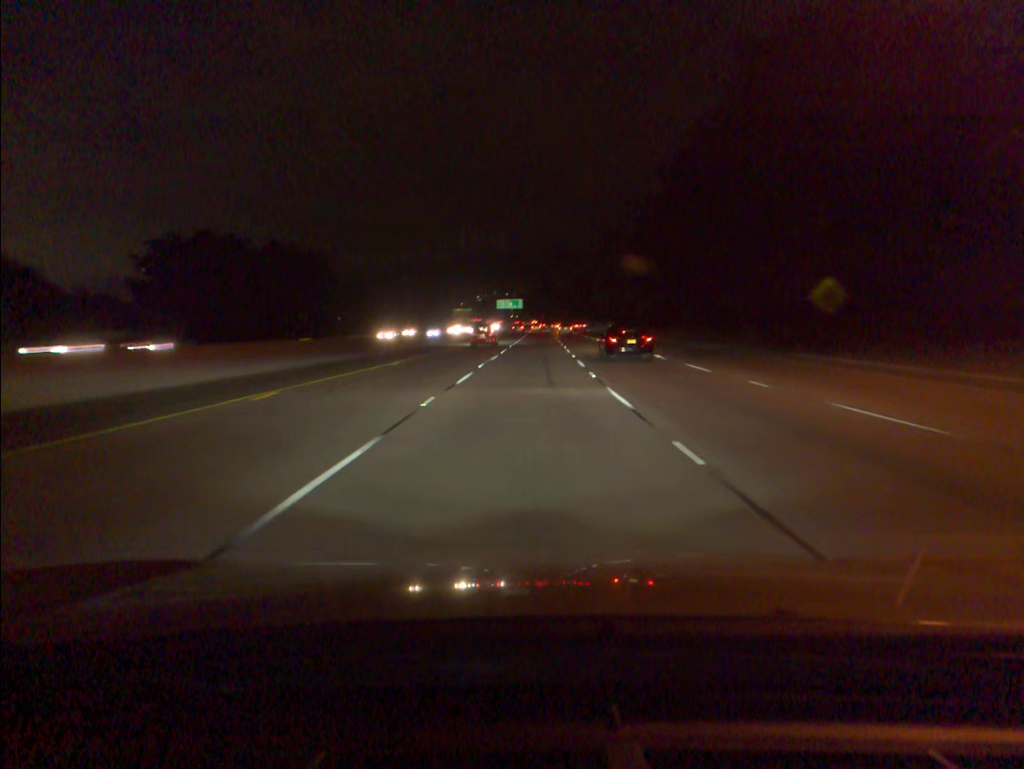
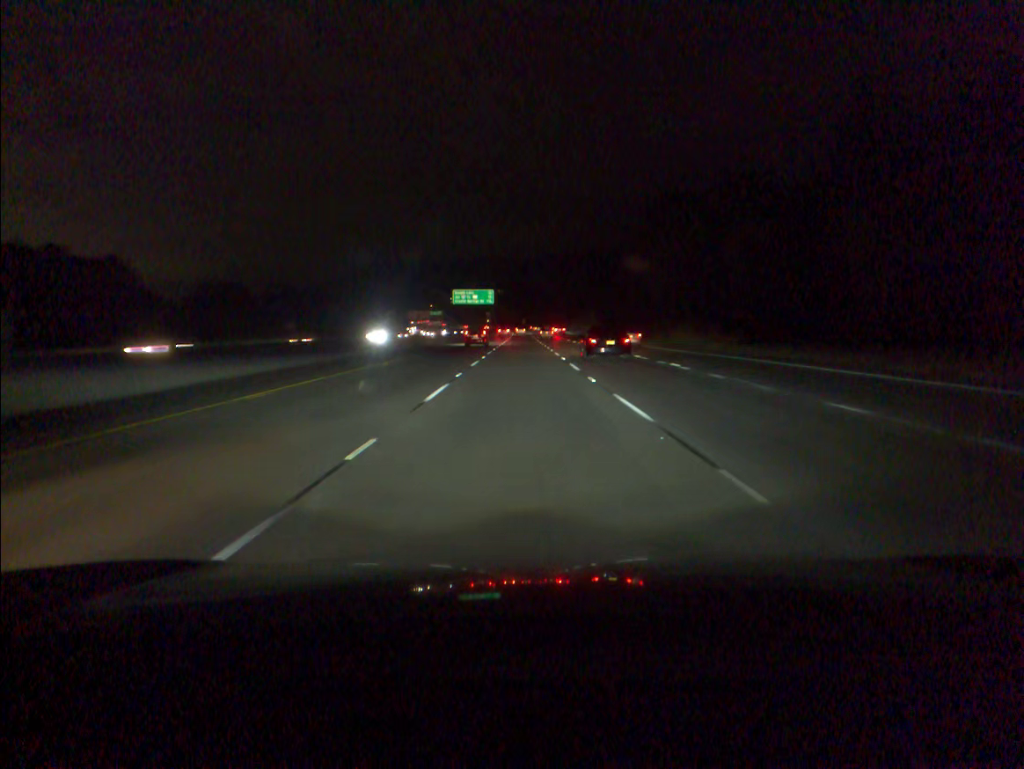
(+1.7, +87.6) m; +1°
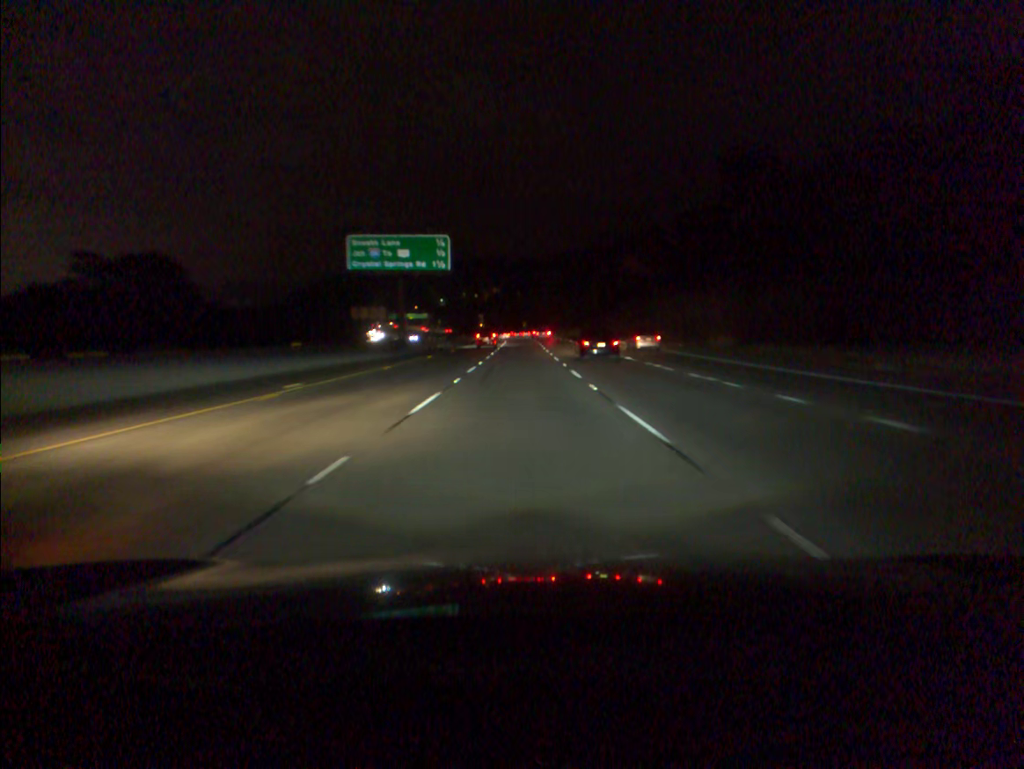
(0.0, +87.1) m; 0°
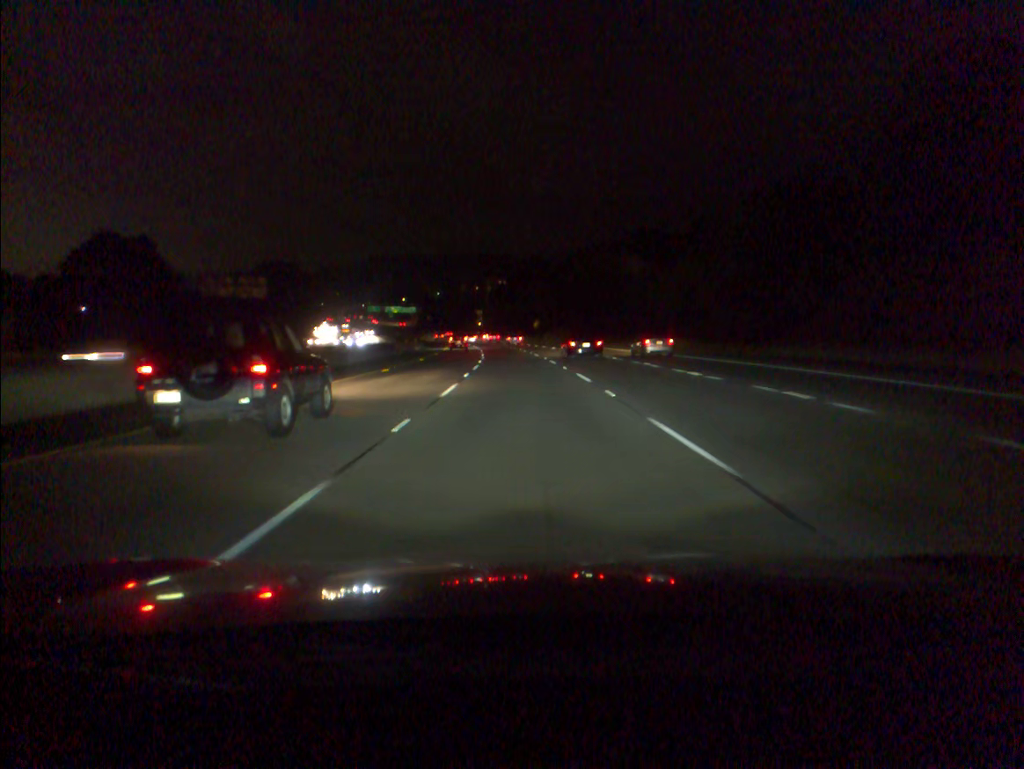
(-0.2, +87.8) m; -1°
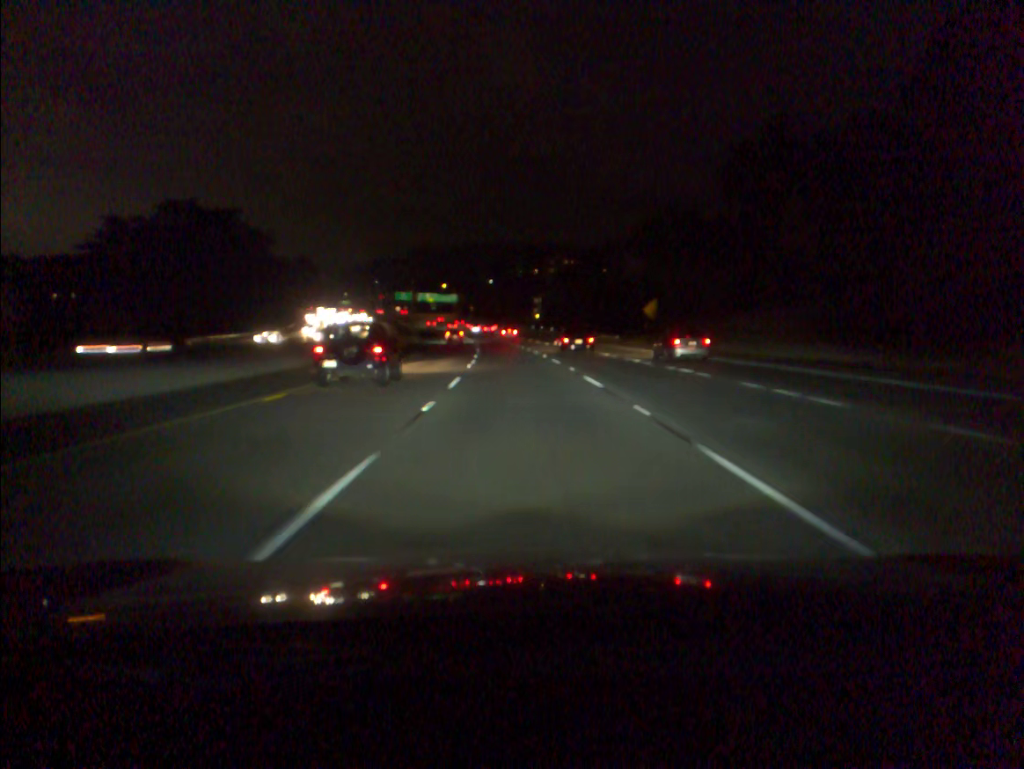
(-3.2, +88.1) m; -4°
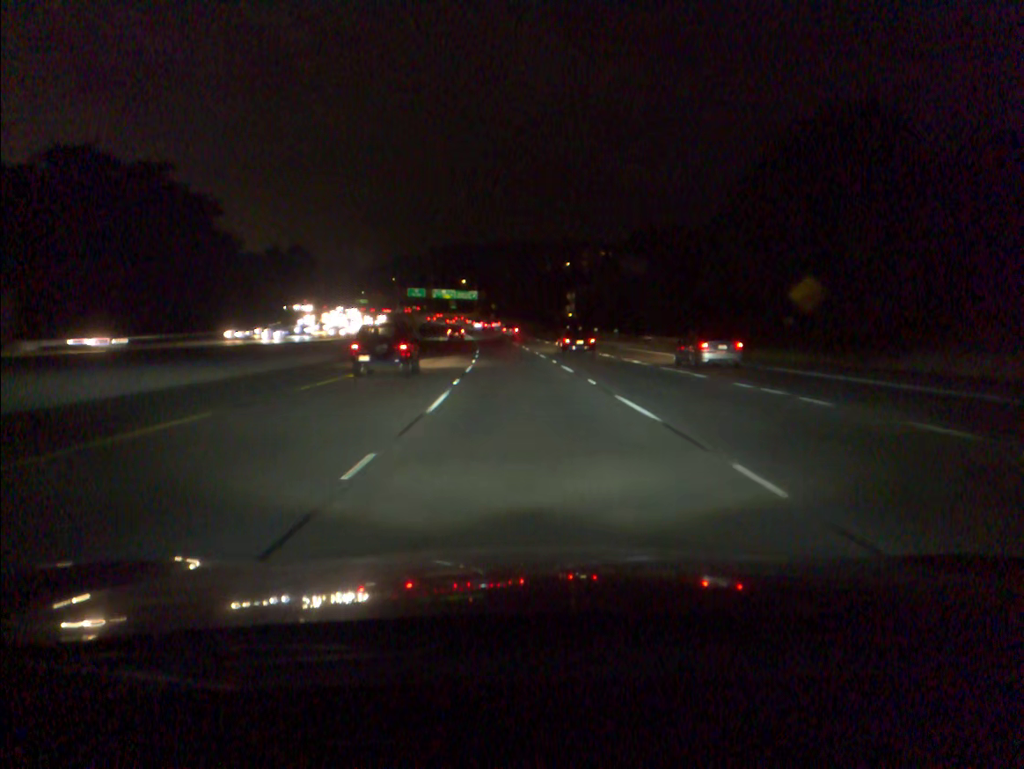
(-0.6, +35.2) m; -2°
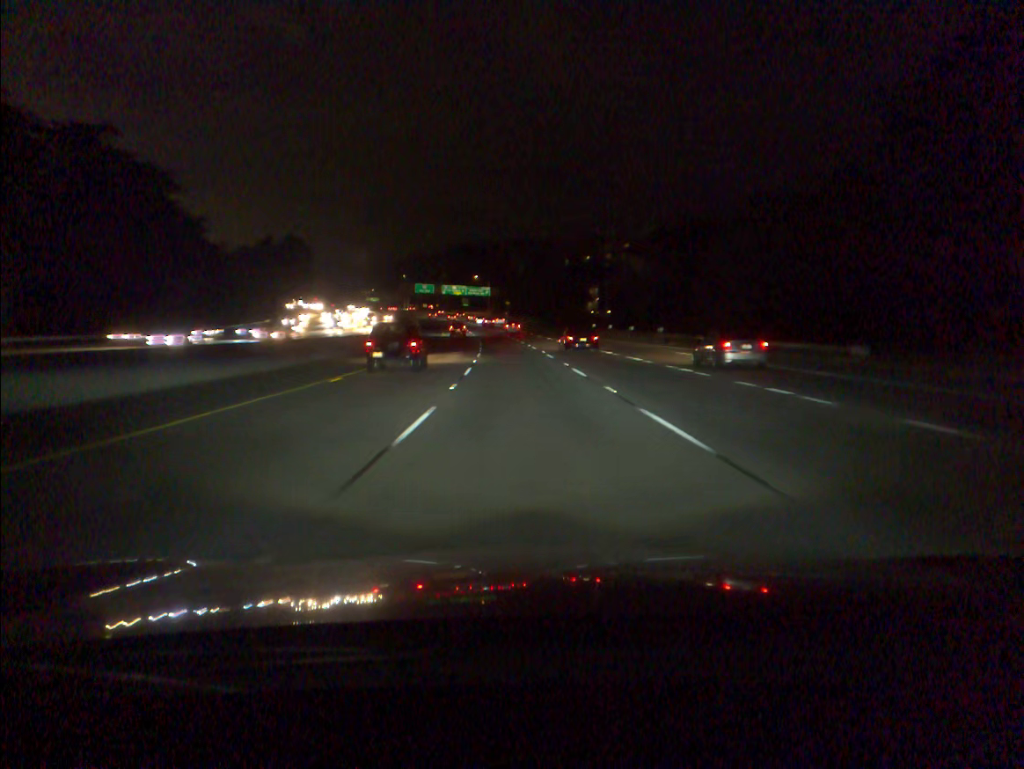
(-0.2, +17.5) m; -1°
